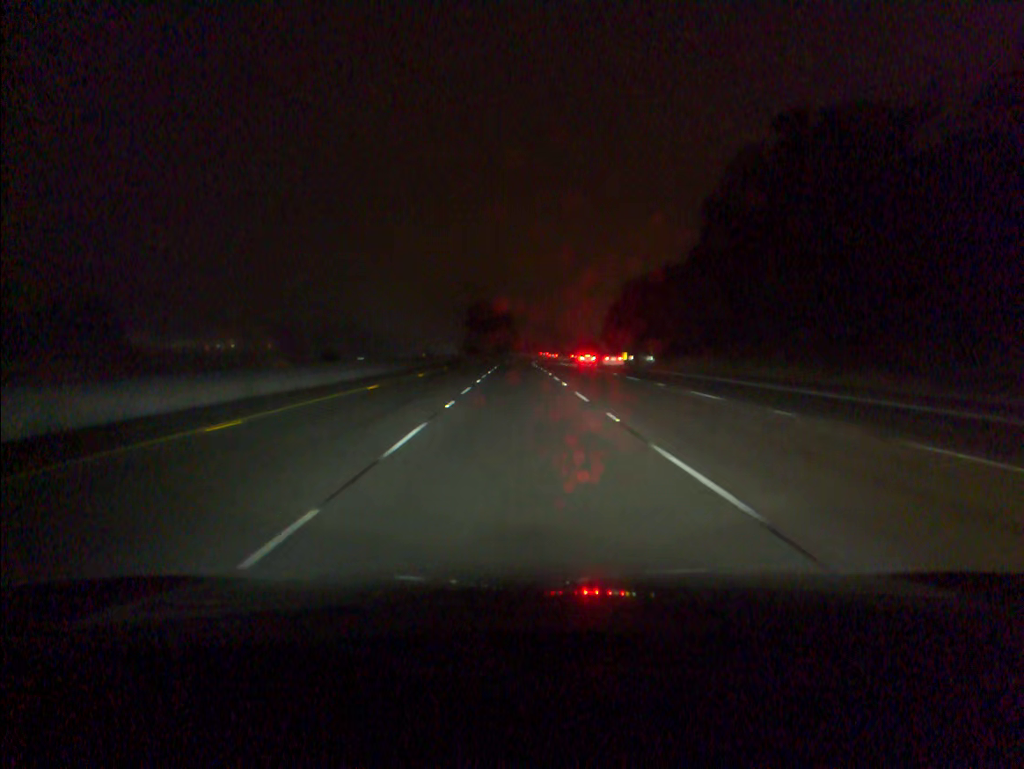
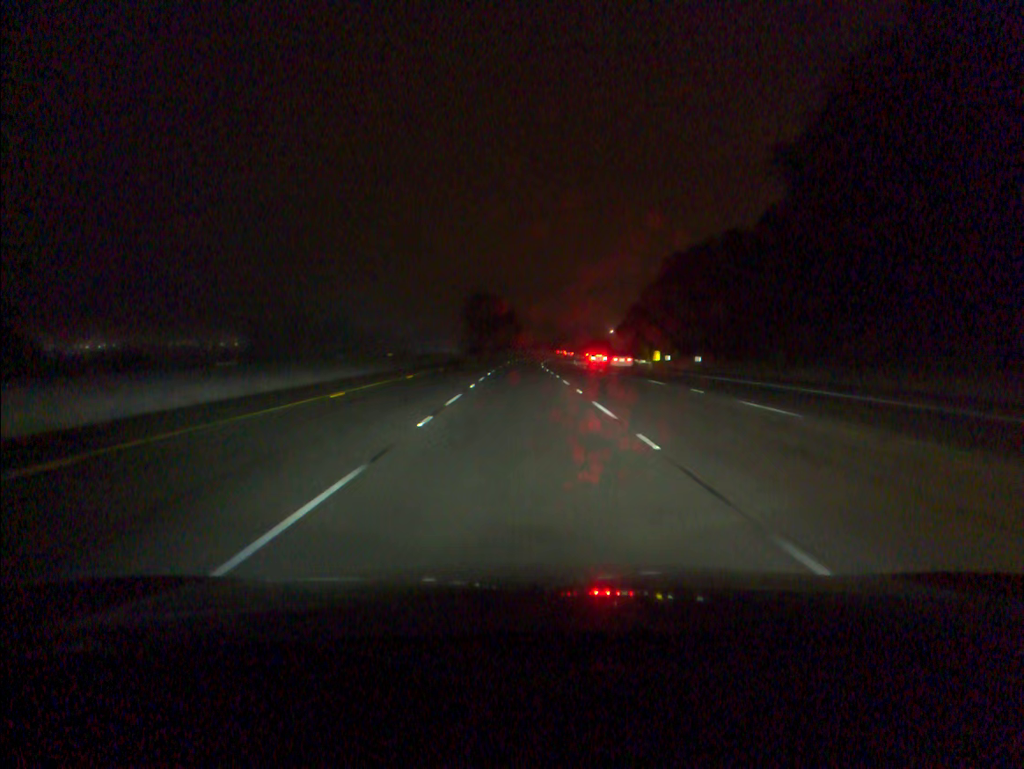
(-0.1, +20.3) m; 0°
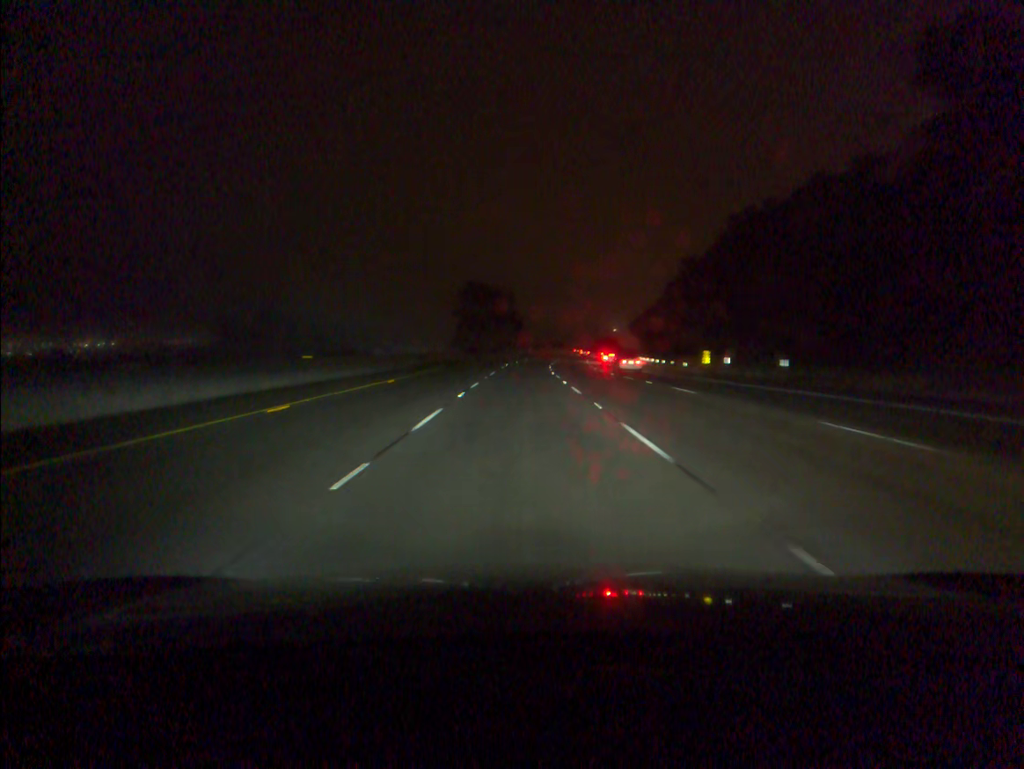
(0.0, +20.4) m; 0°
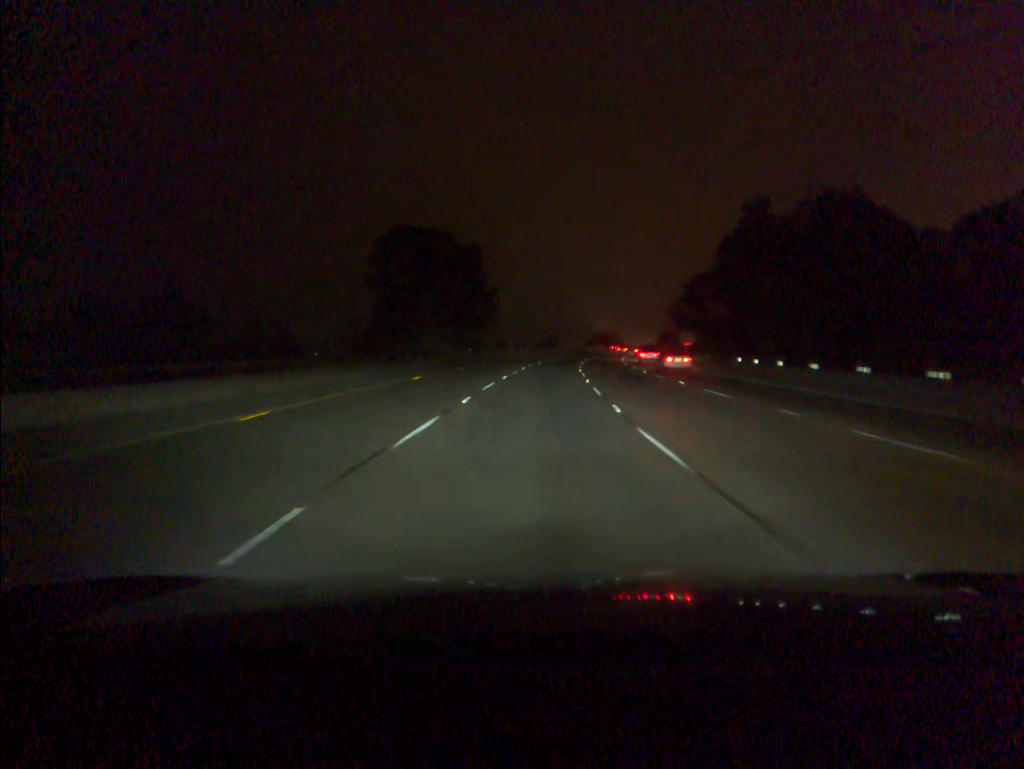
(+0.3, +60.8) m; +1°
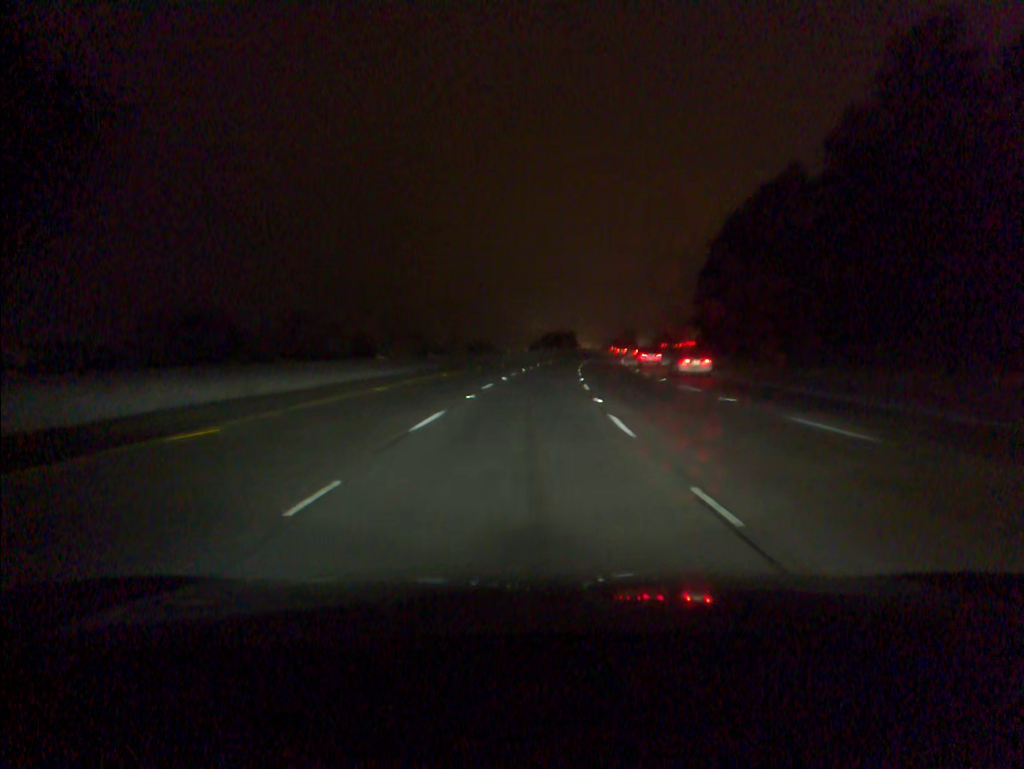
(+2.8, +60.2) m; +5°
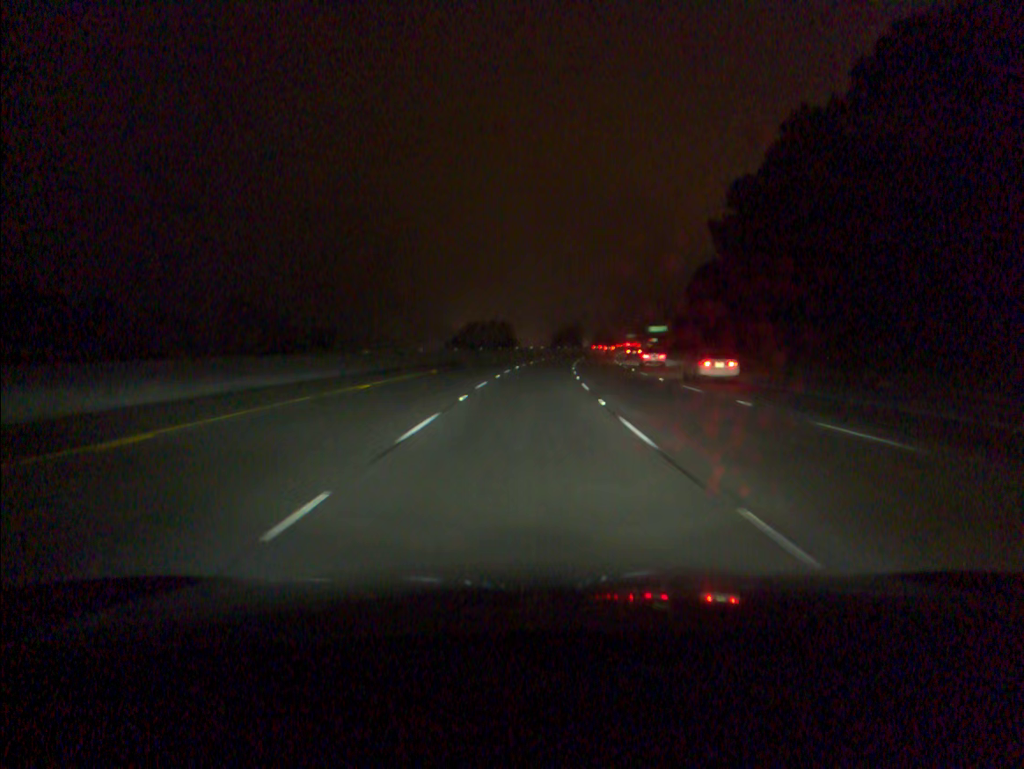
(+2.4, +60.3) m; +5°
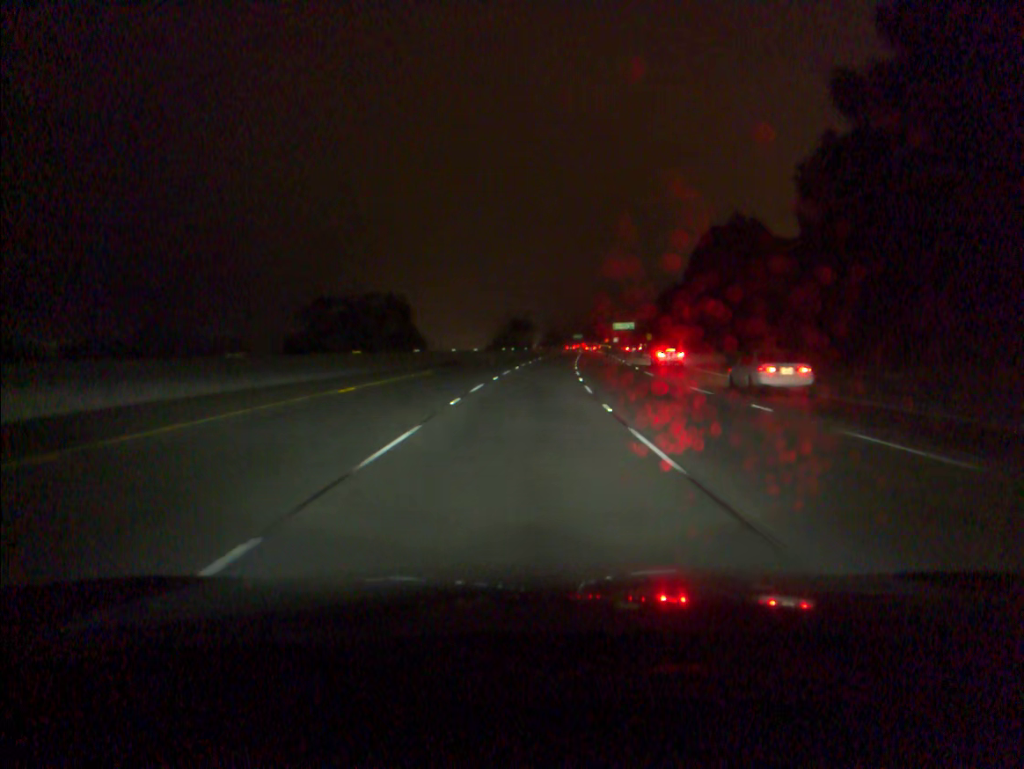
(+2.3, +60.6) m; +4°
